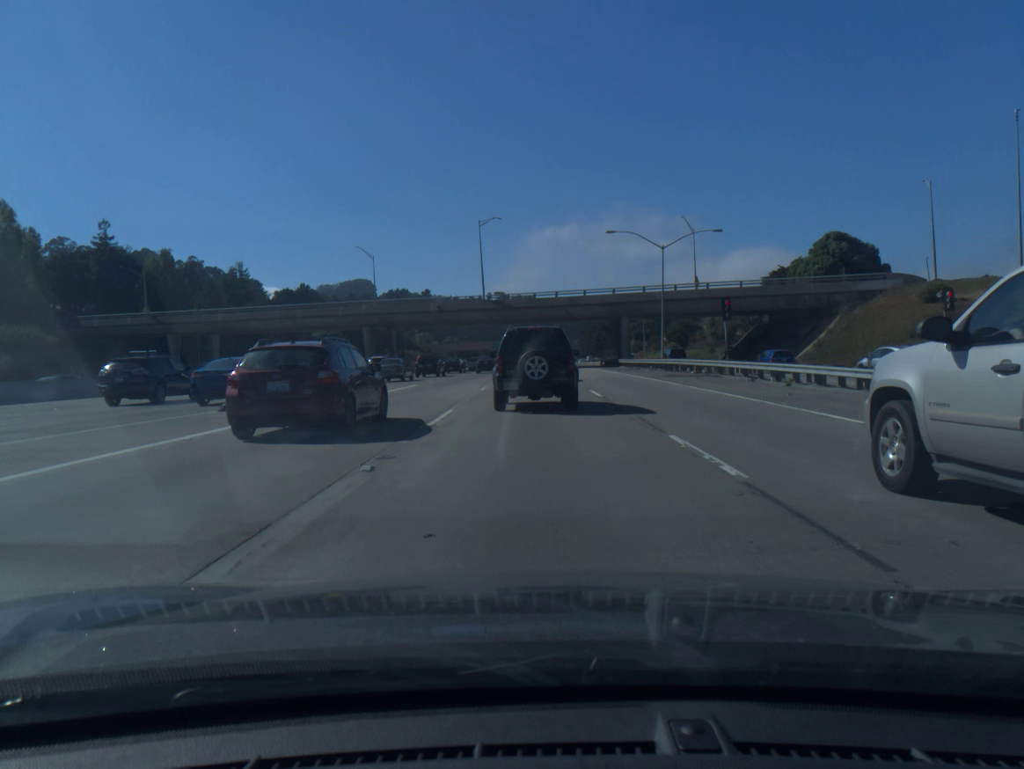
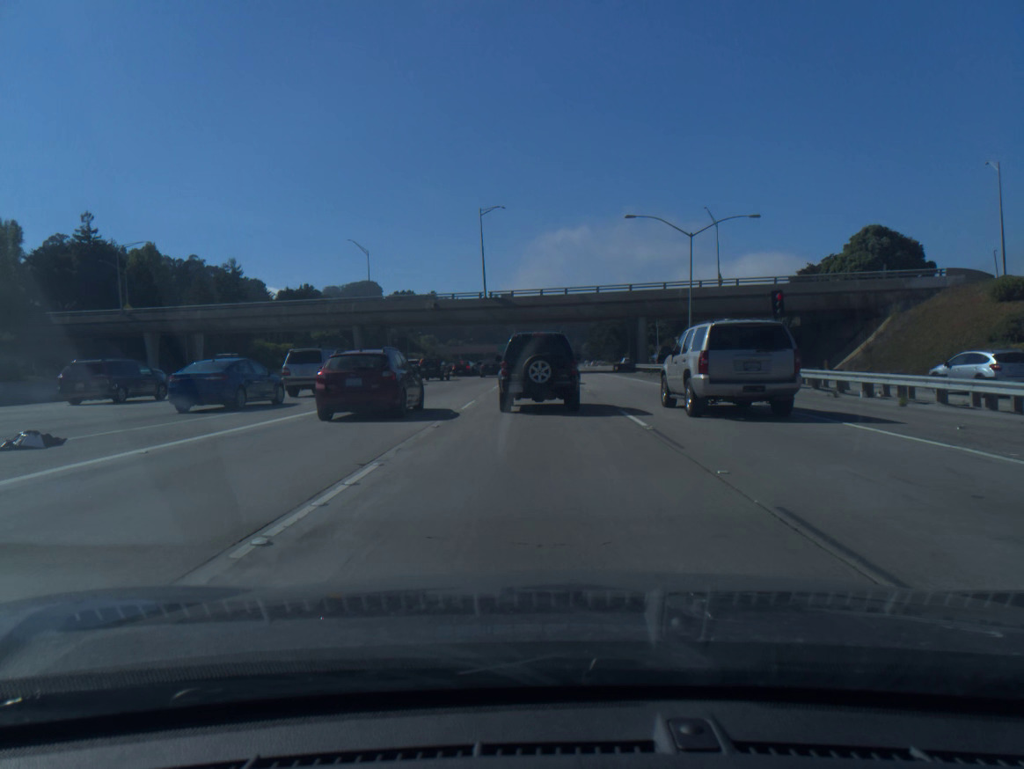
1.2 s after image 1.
(-0.1, +8.4) m; -1°
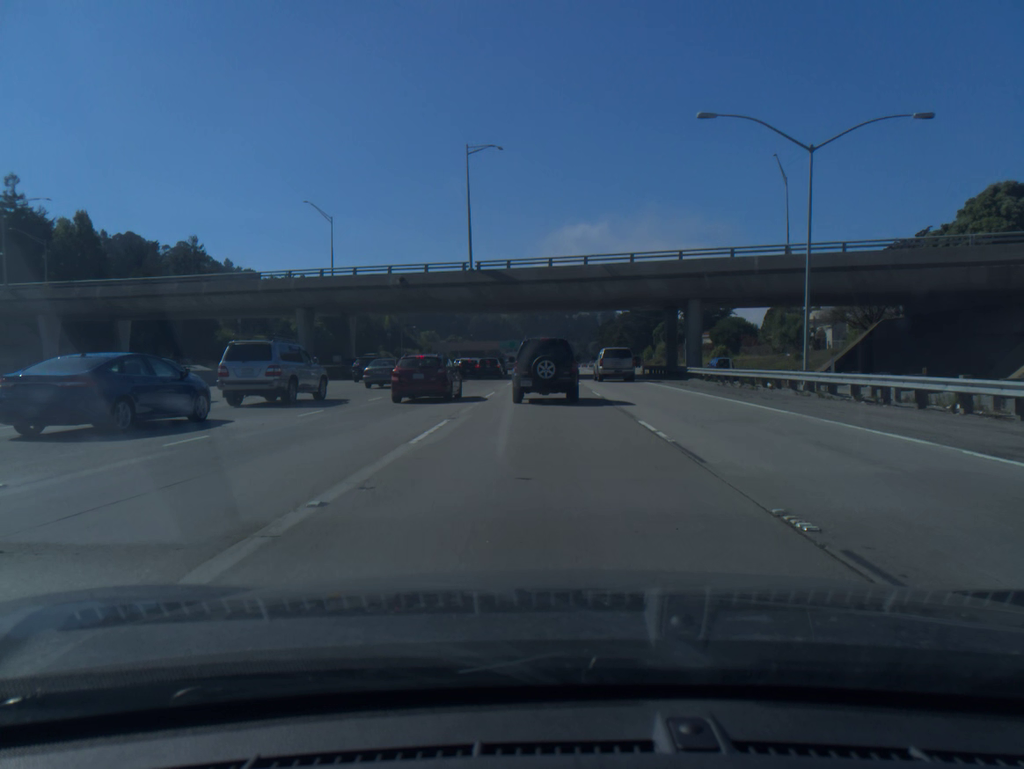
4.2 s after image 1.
(-0.1, +21.9) m; -1°
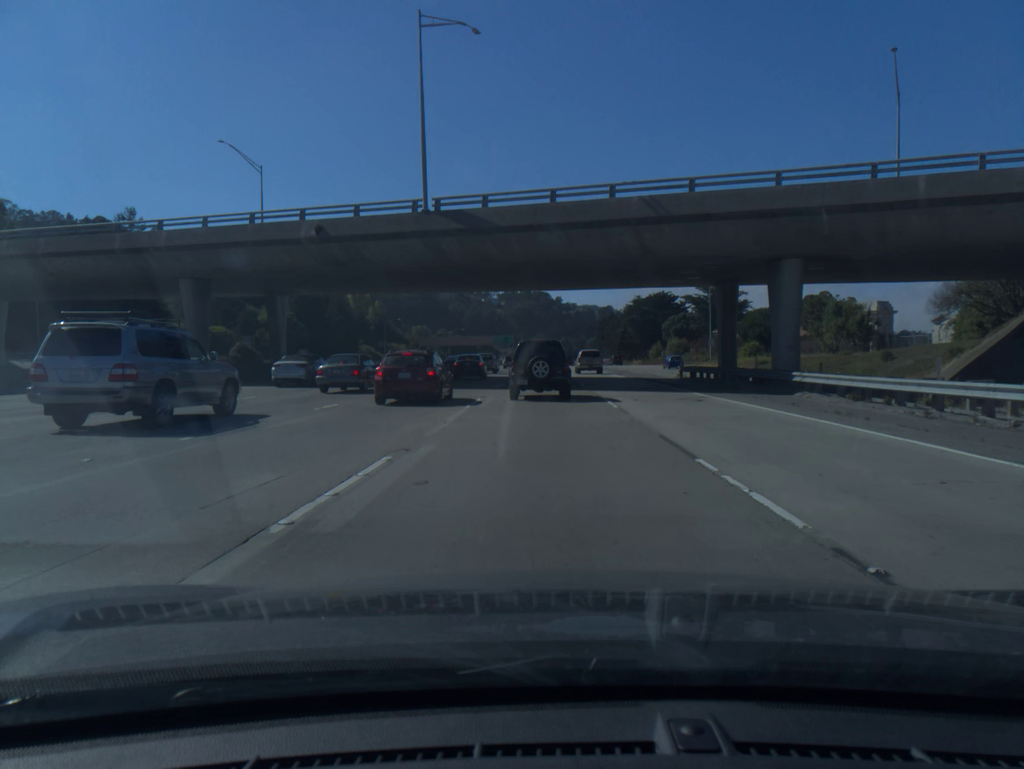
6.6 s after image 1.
(+0.2, +20.2) m; +1°
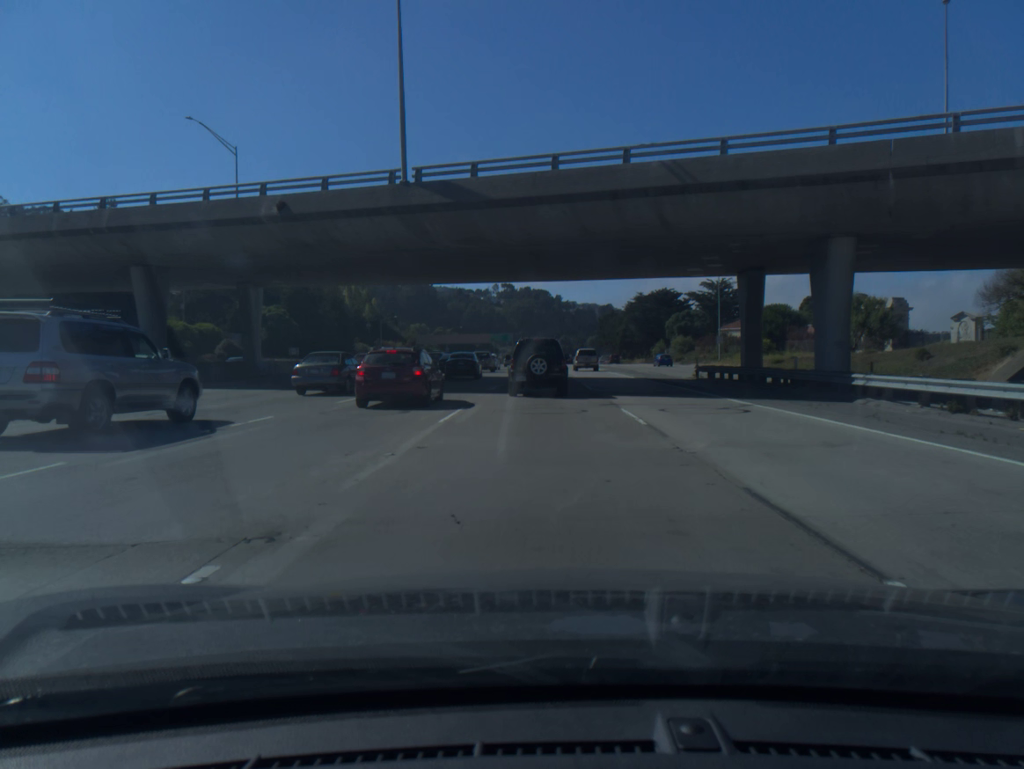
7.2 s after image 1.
(0.0, +5.2) m; 0°
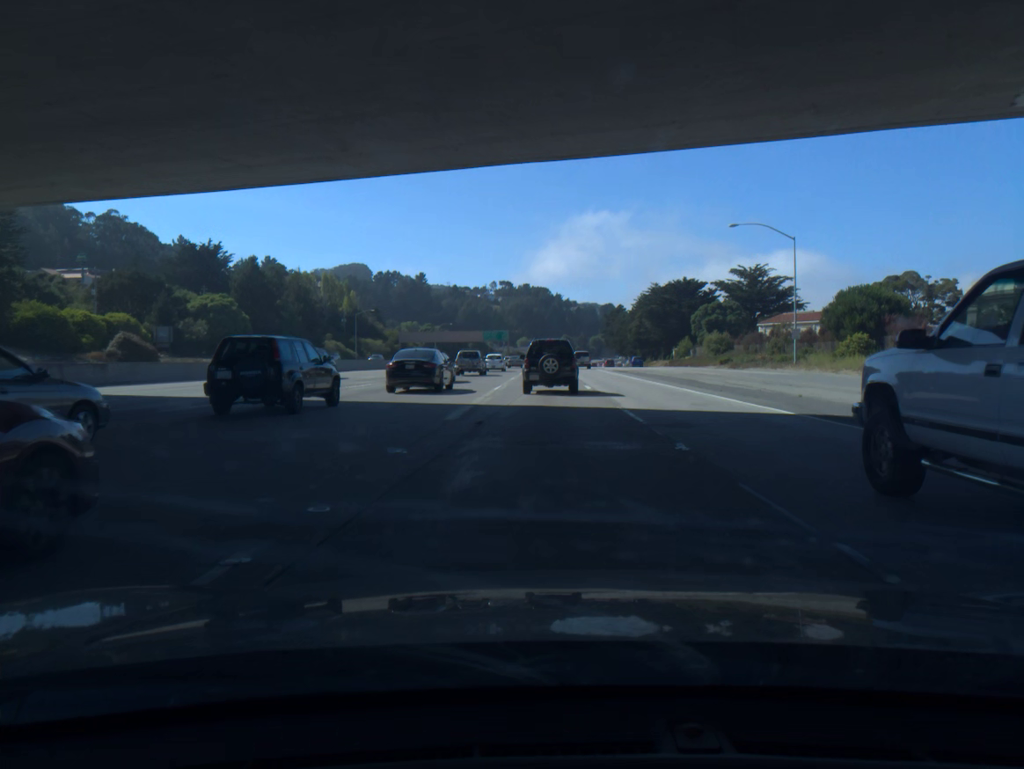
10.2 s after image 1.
(-0.1, +28.2) m; 0°
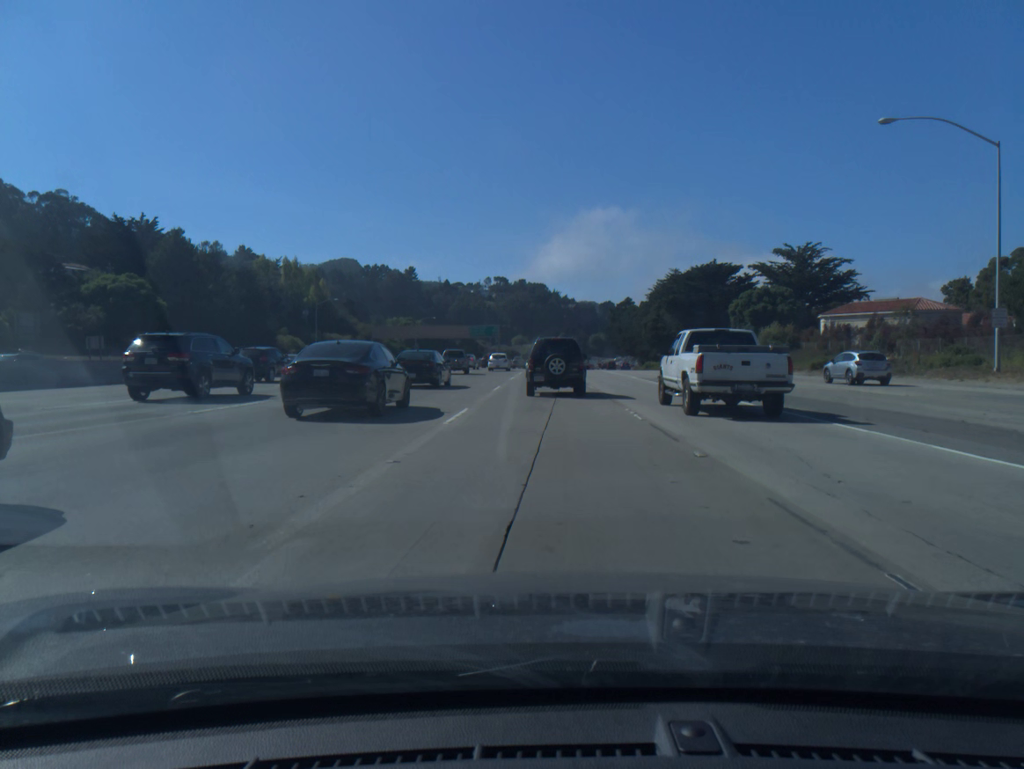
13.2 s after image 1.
(-0.2, +29.4) m; 0°
